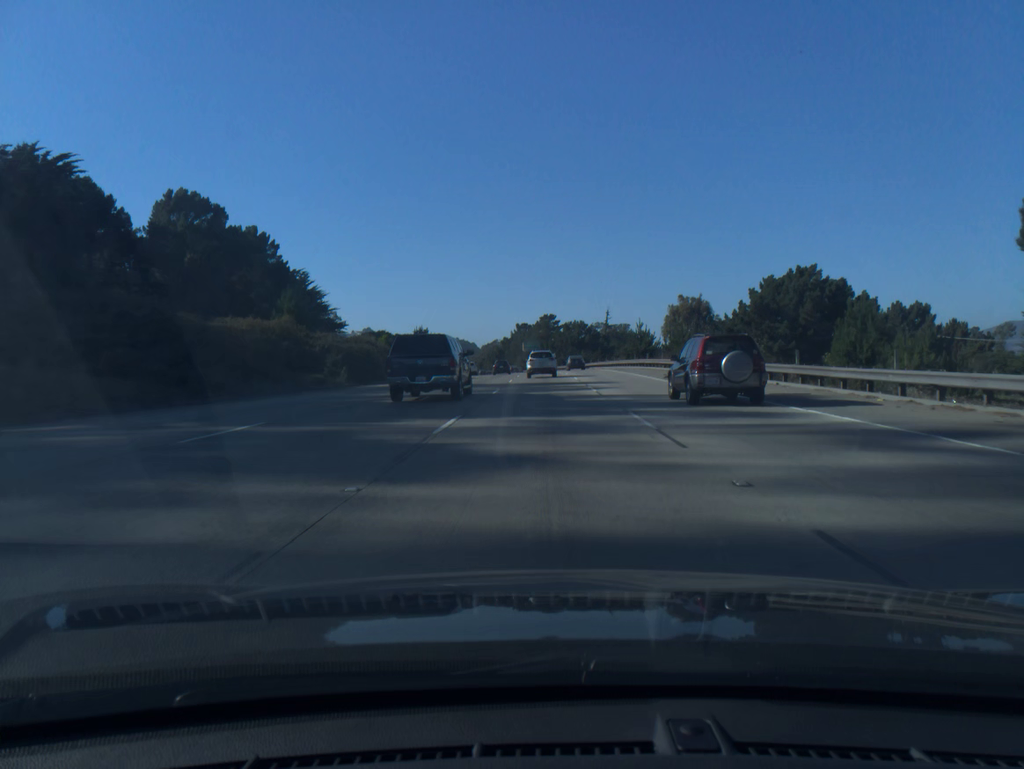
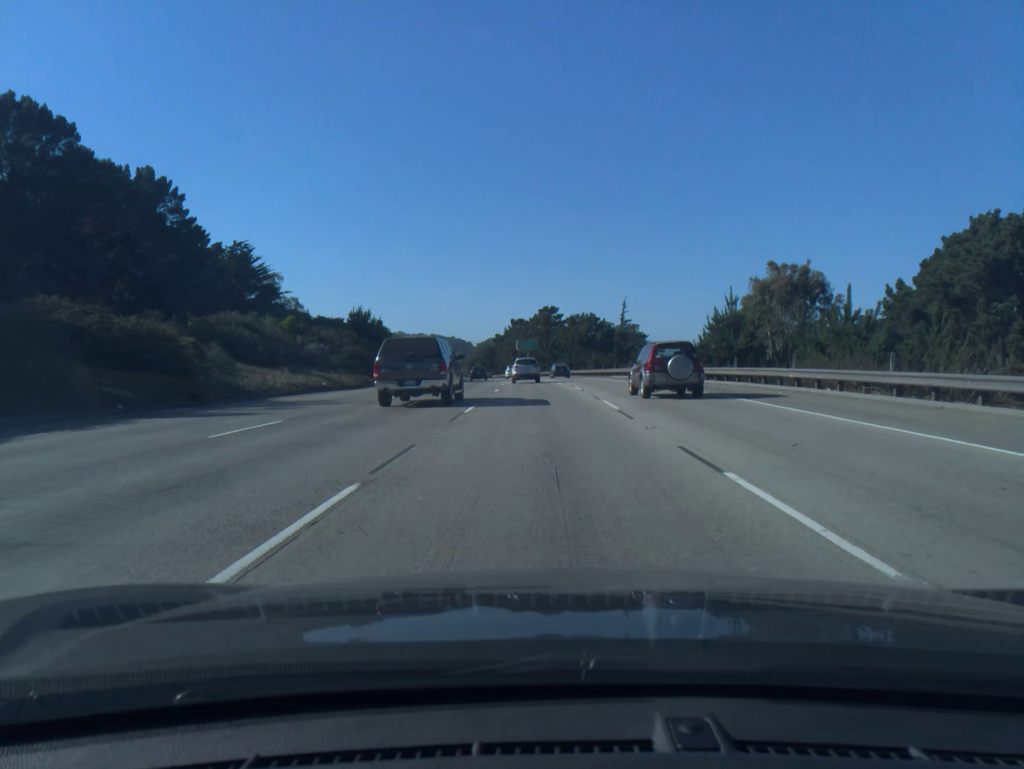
(+0.1, +38.0) m; 0°
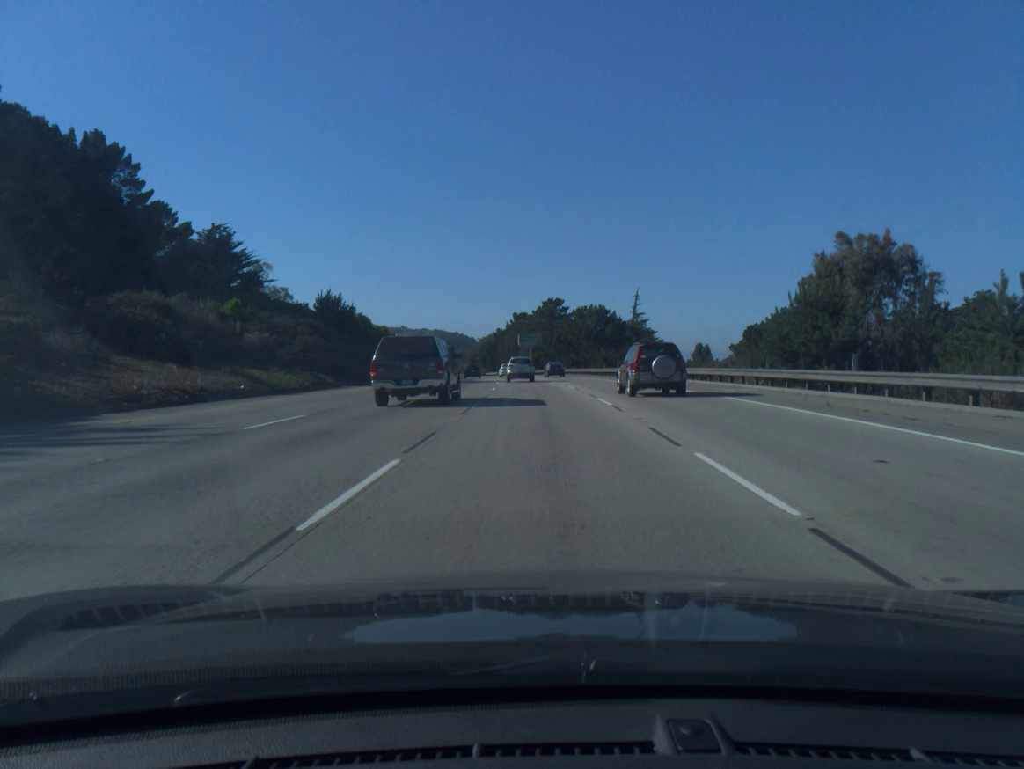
(0.0, +12.9) m; 0°
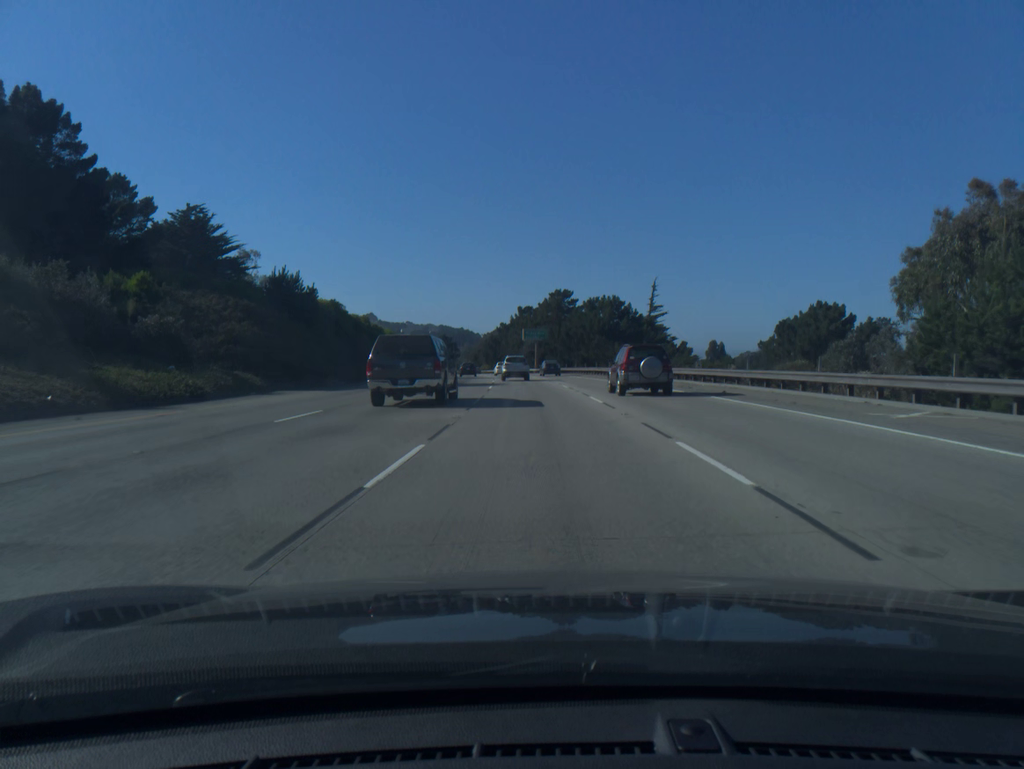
(0.0, +13.0) m; 0°
